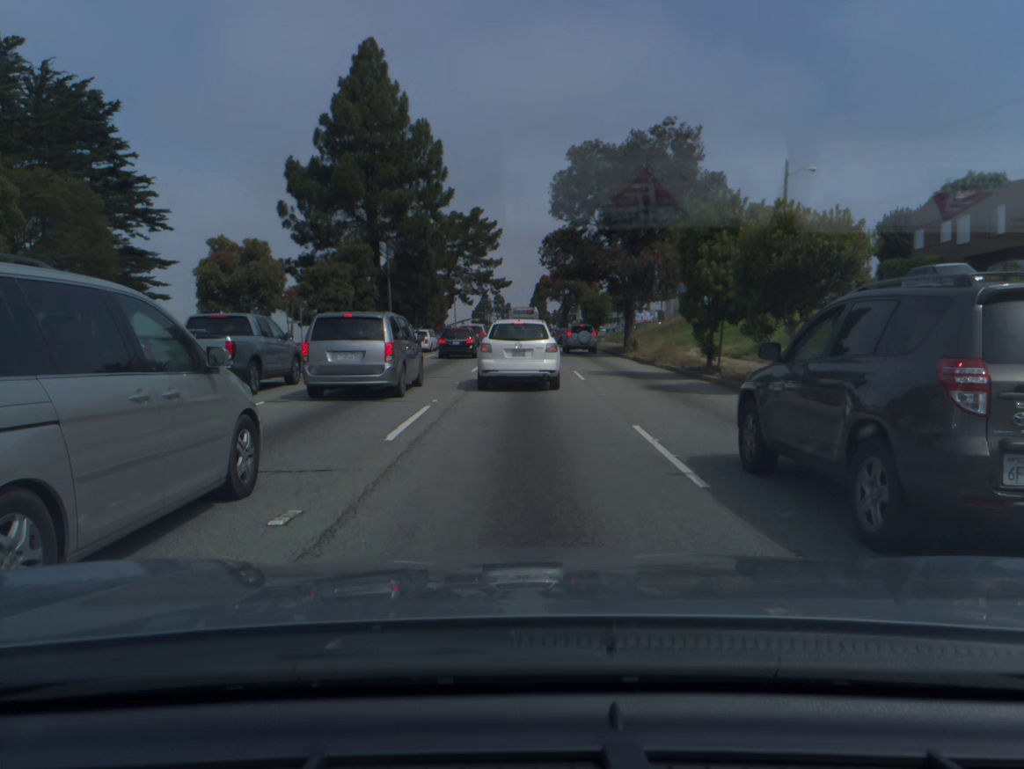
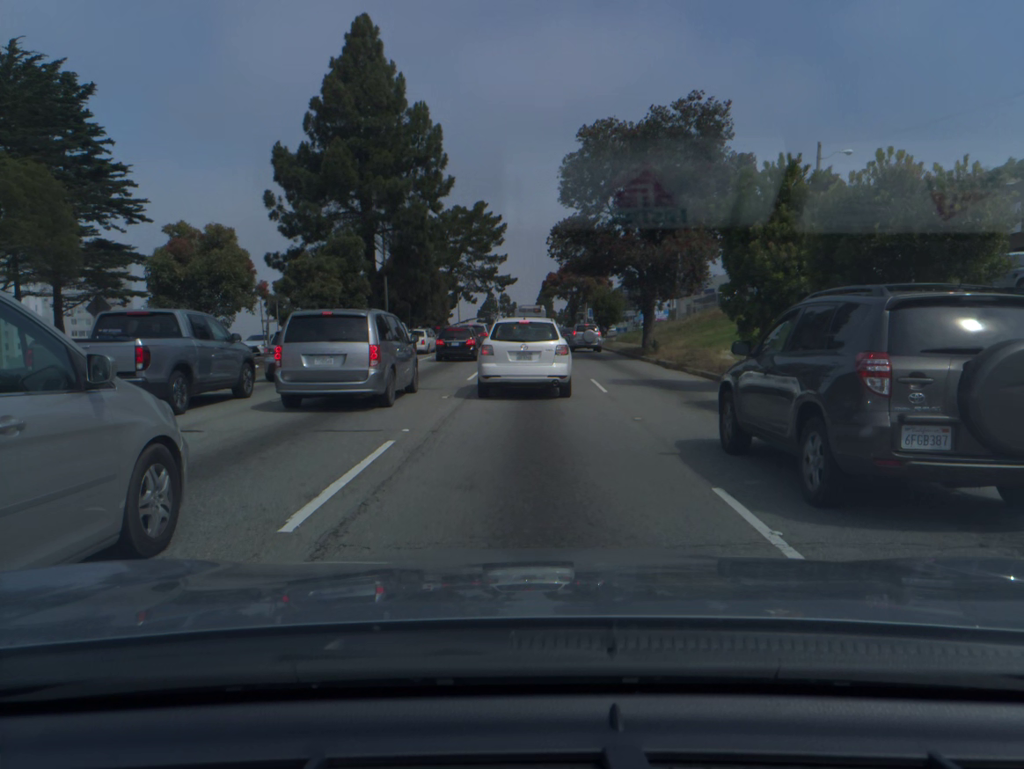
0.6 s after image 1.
(0.0, +4.5) m; 0°
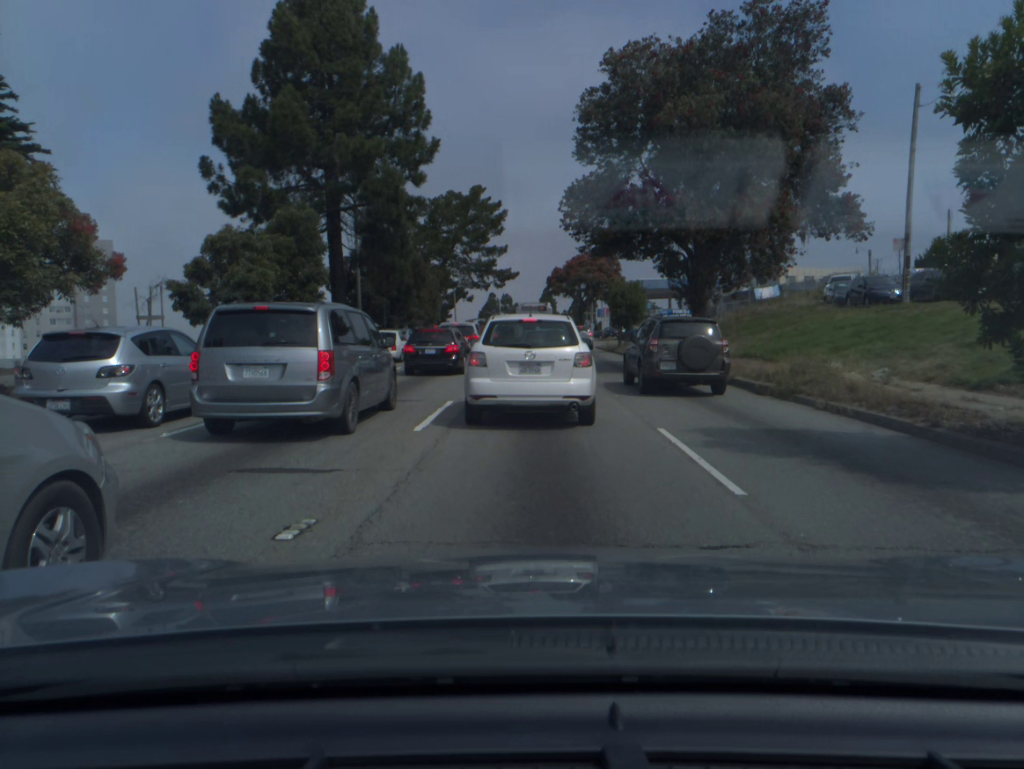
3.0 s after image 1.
(0.0, +10.9) m; -1°
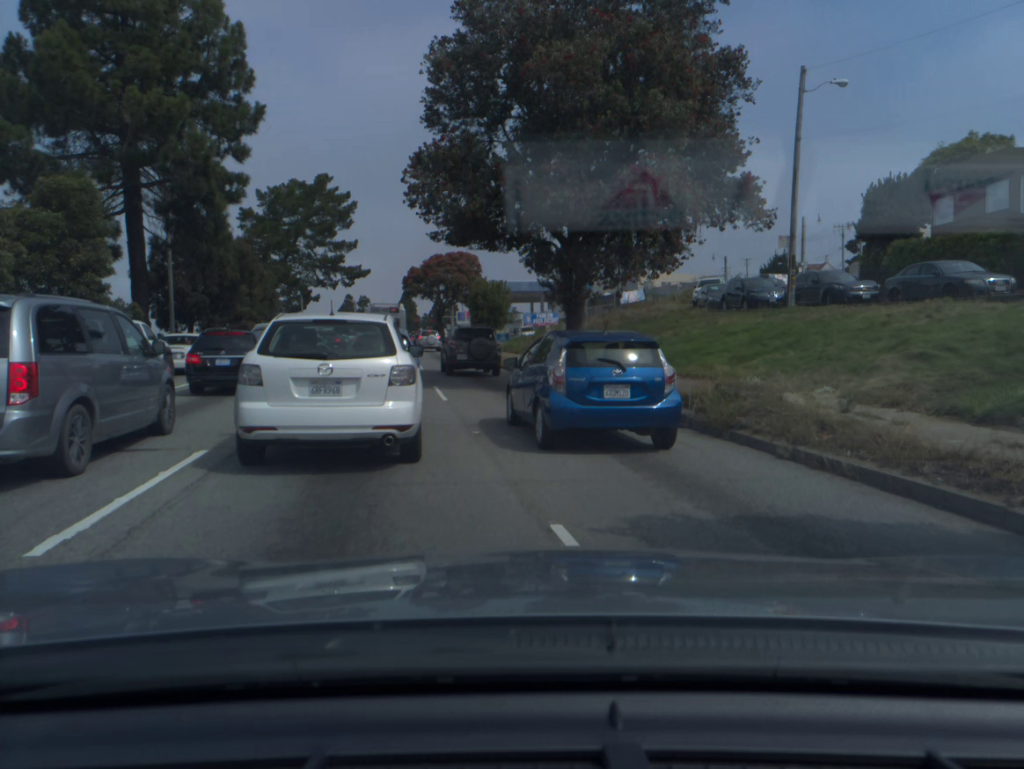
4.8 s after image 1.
(+0.6, +5.3) m; +14°
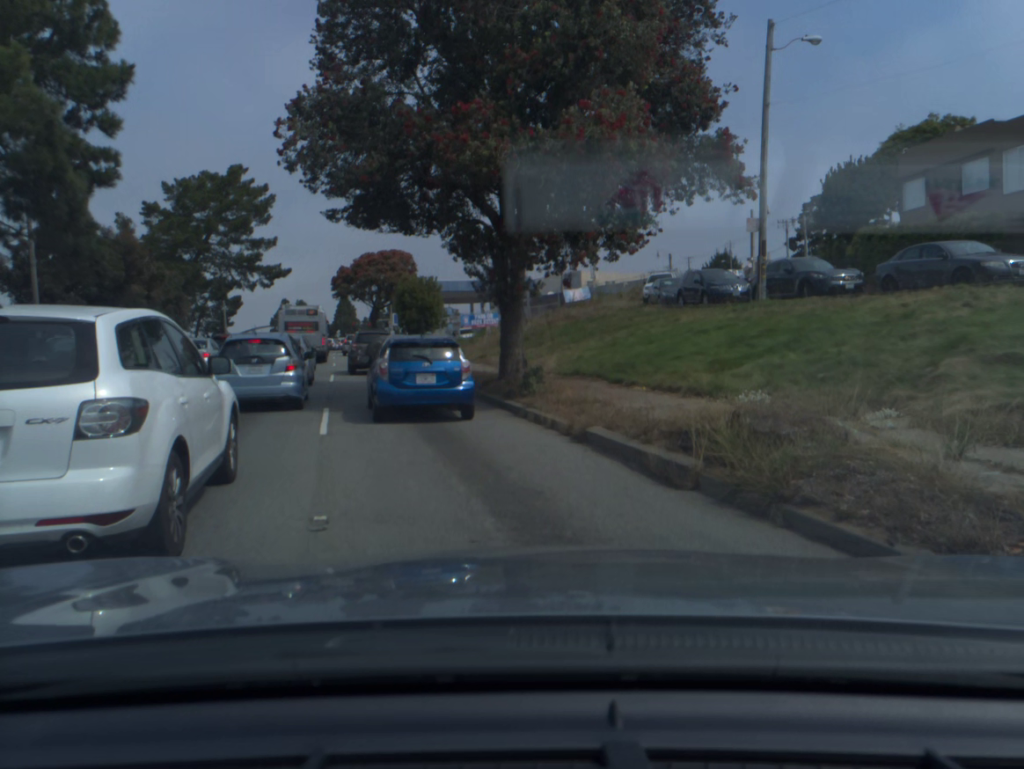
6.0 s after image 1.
(+0.1, +4.9) m; -2°
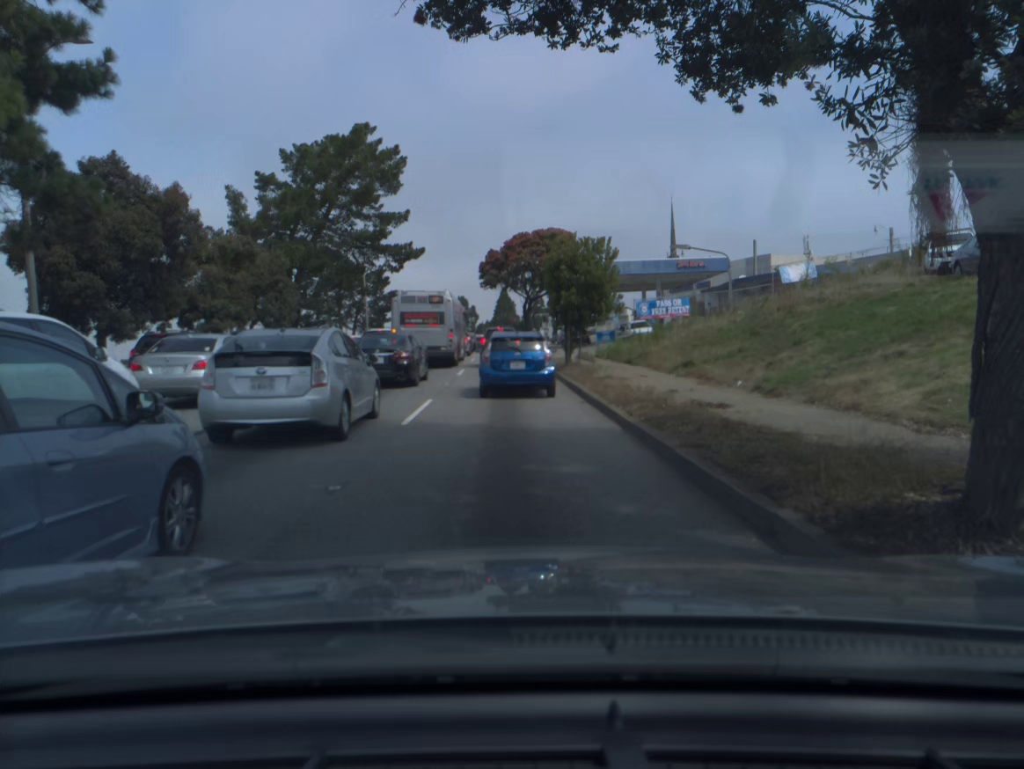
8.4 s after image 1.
(-1.4, +13.5) m; -11°
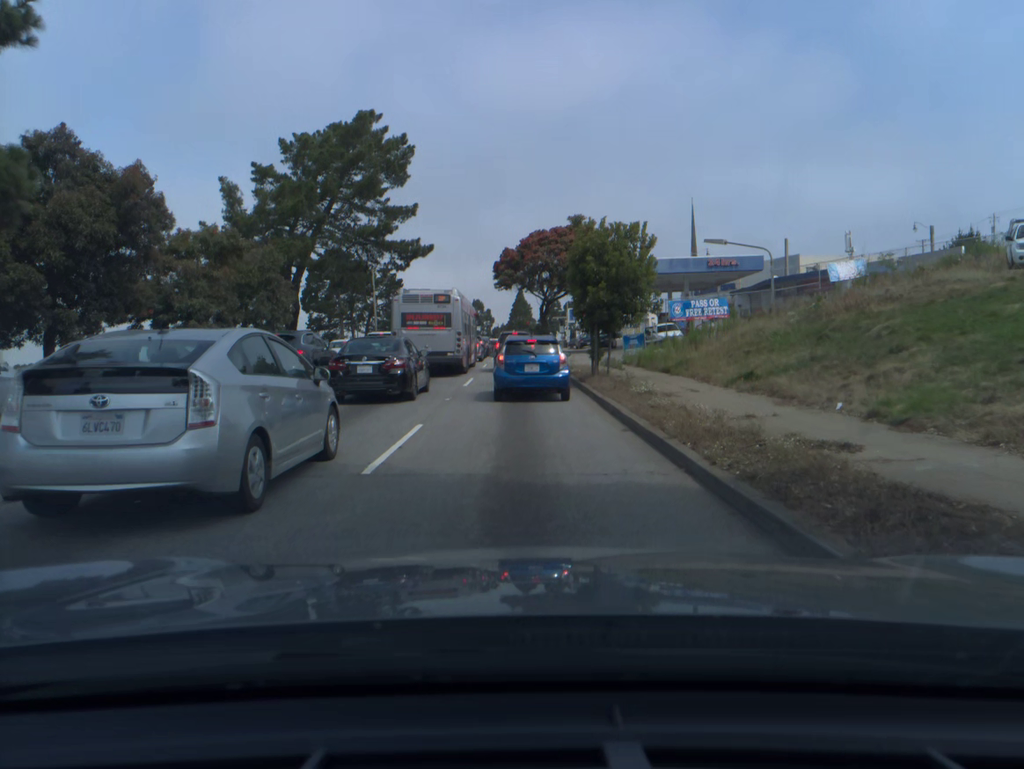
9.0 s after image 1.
(0.0, +4.0) m; -1°
